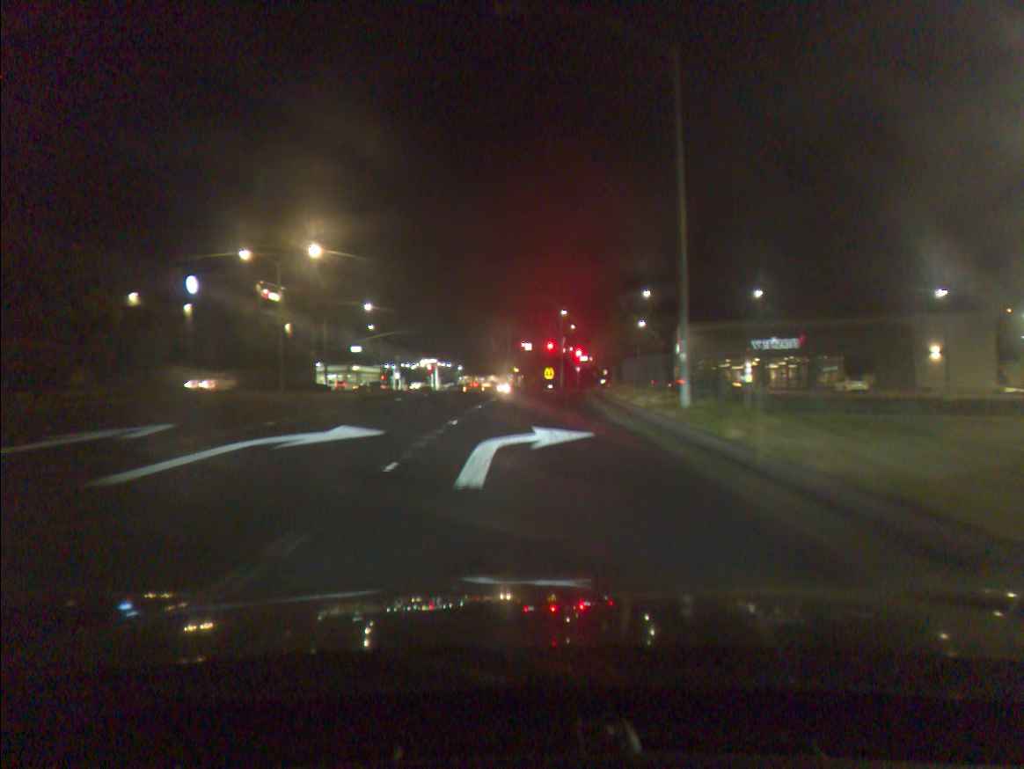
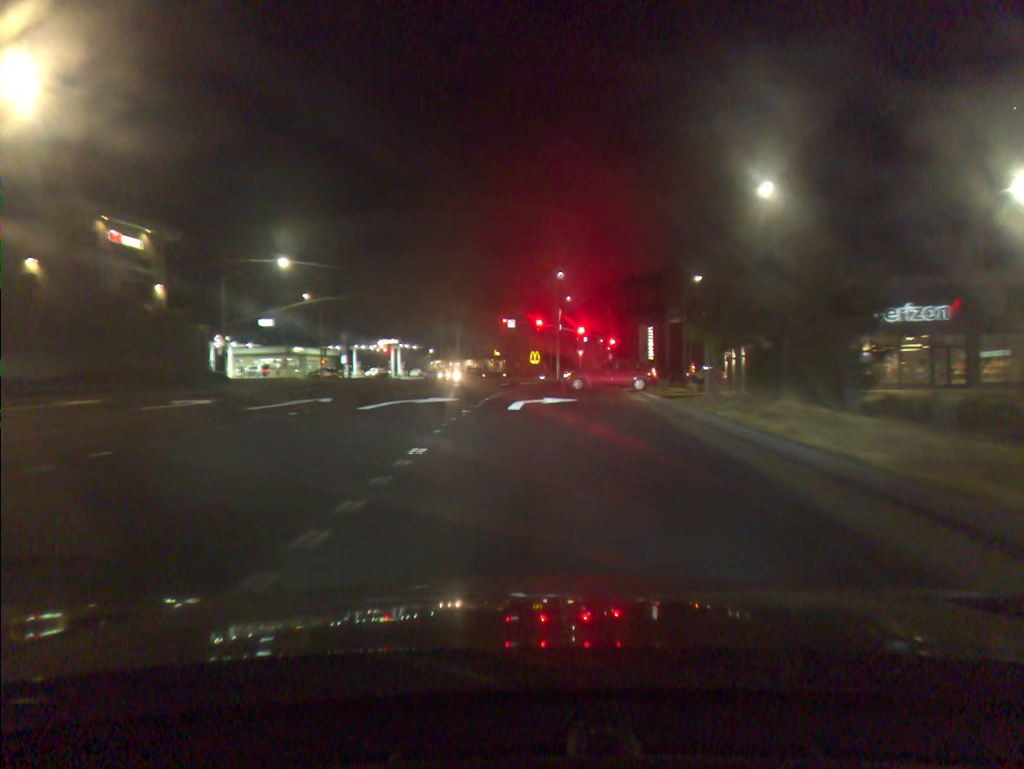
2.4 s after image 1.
(+0.2, +28.2) m; +1°
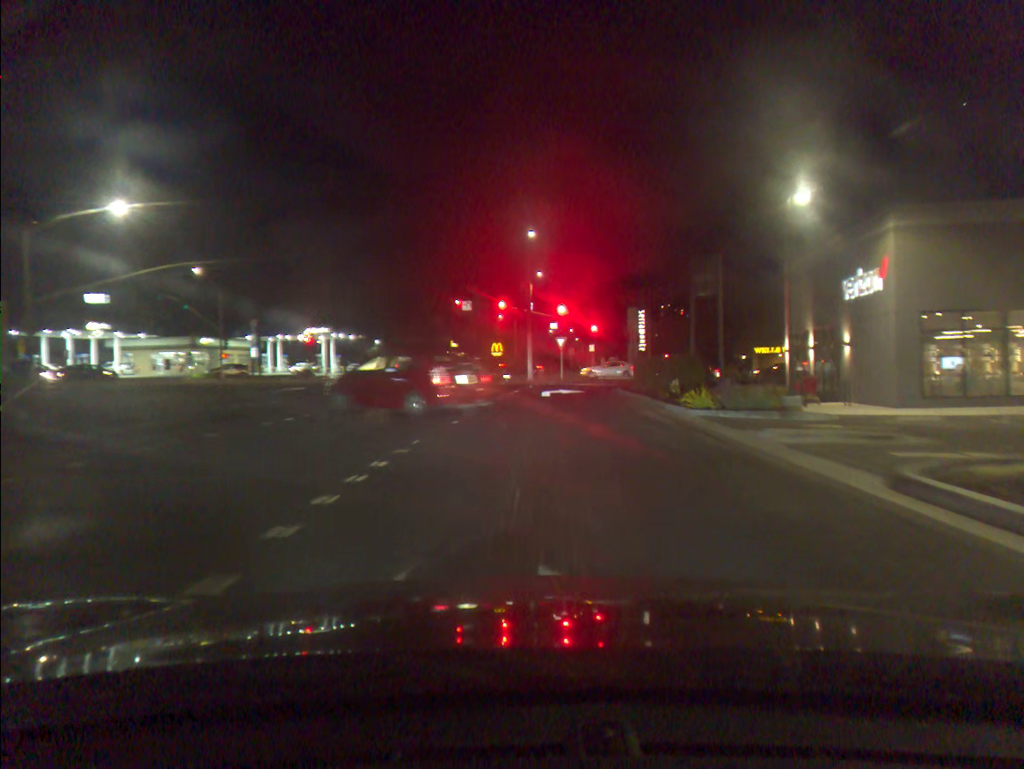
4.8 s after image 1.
(+0.5, +21.7) m; +3°
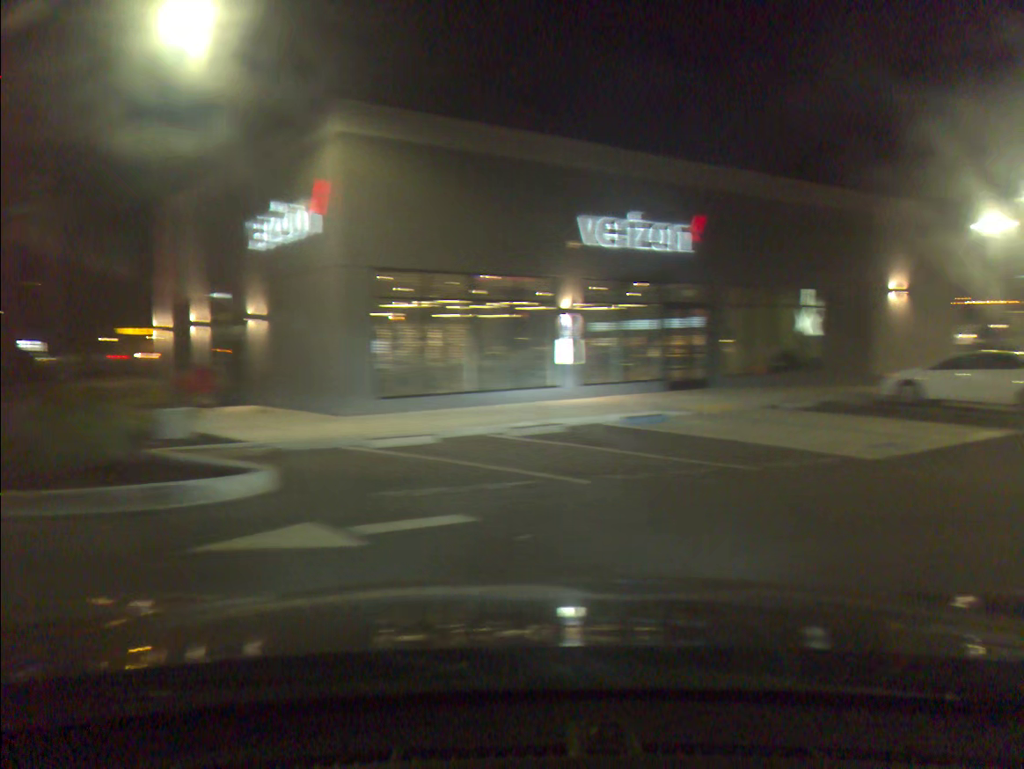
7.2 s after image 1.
(+3.5, +11.0) m; +56°
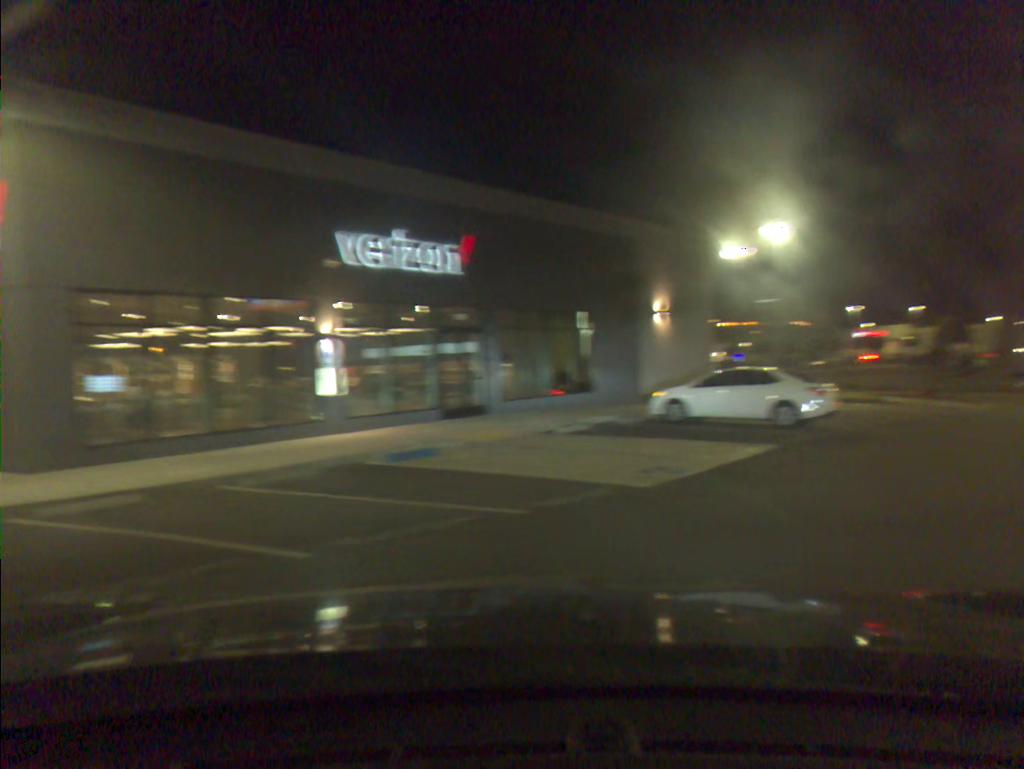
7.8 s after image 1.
(+0.3, +1.6) m; +13°
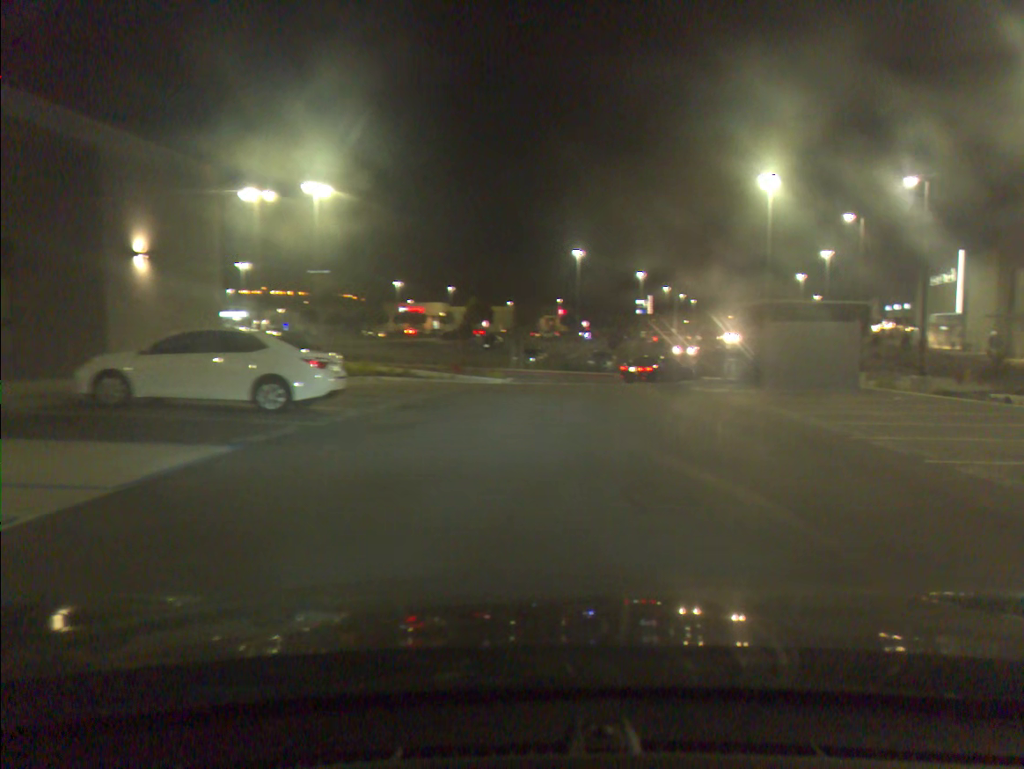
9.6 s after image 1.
(+1.6, +5.1) m; +24°
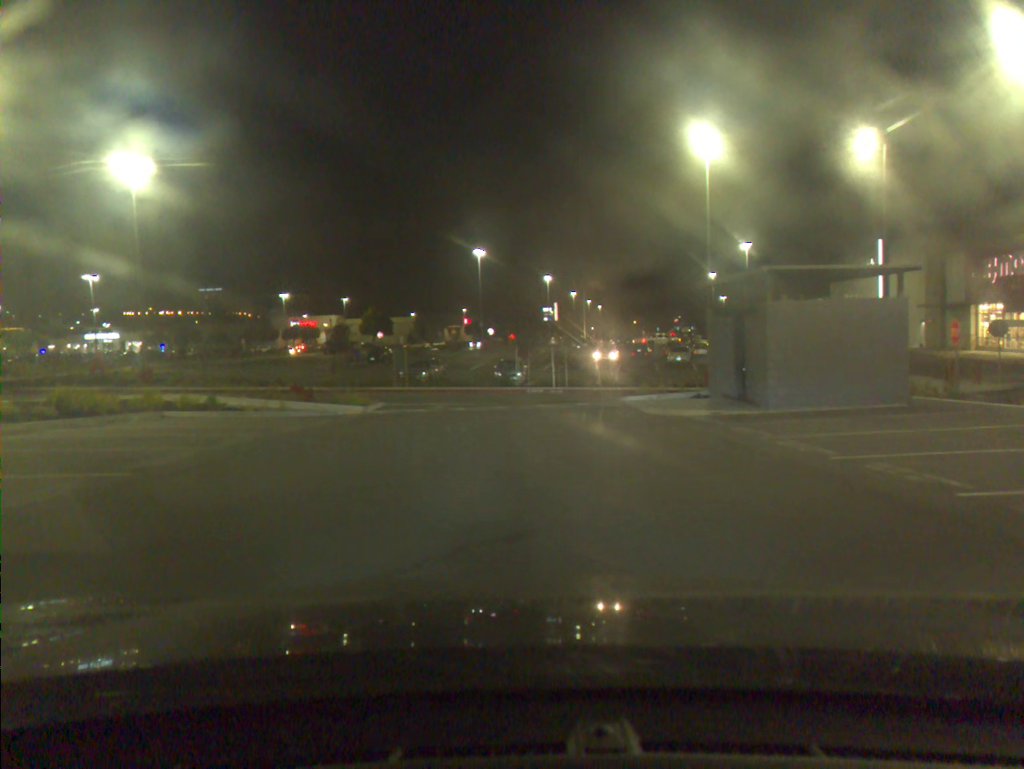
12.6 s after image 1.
(+0.5, +11.1) m; +5°
